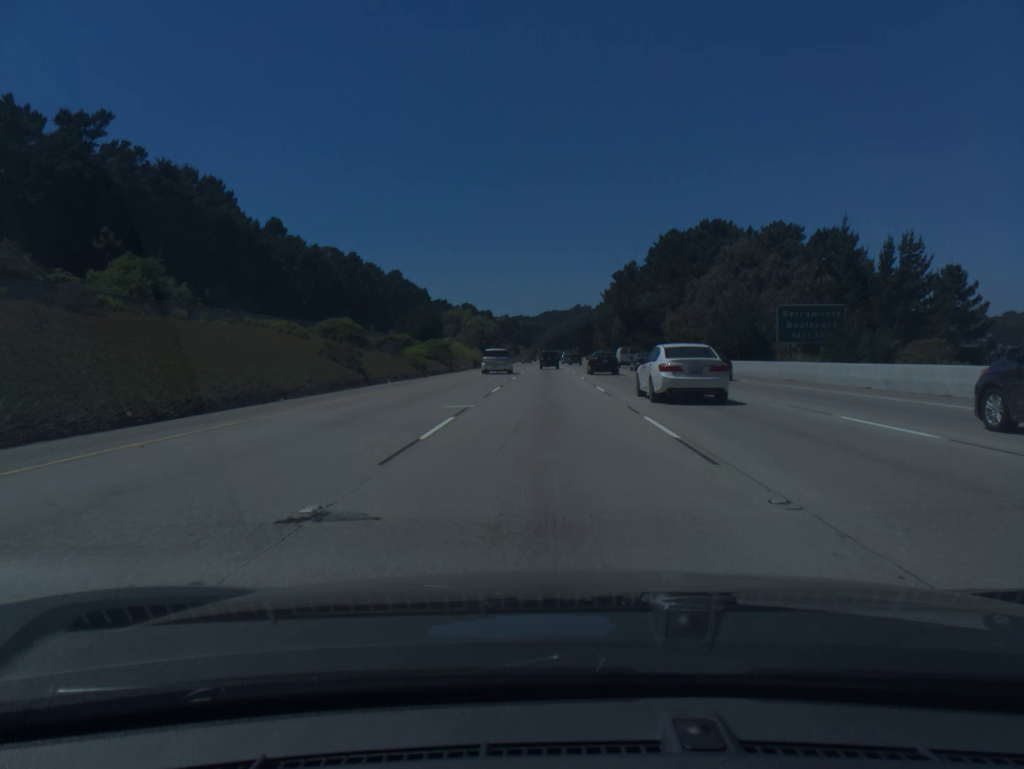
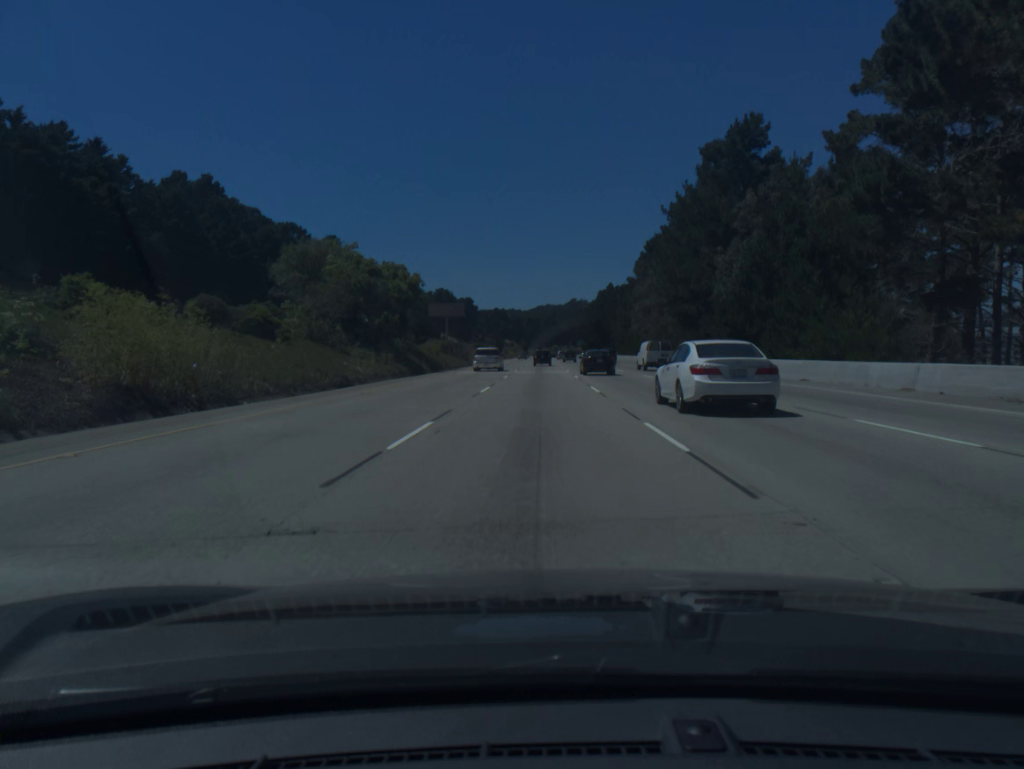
(+0.5, +89.0) m; 0°
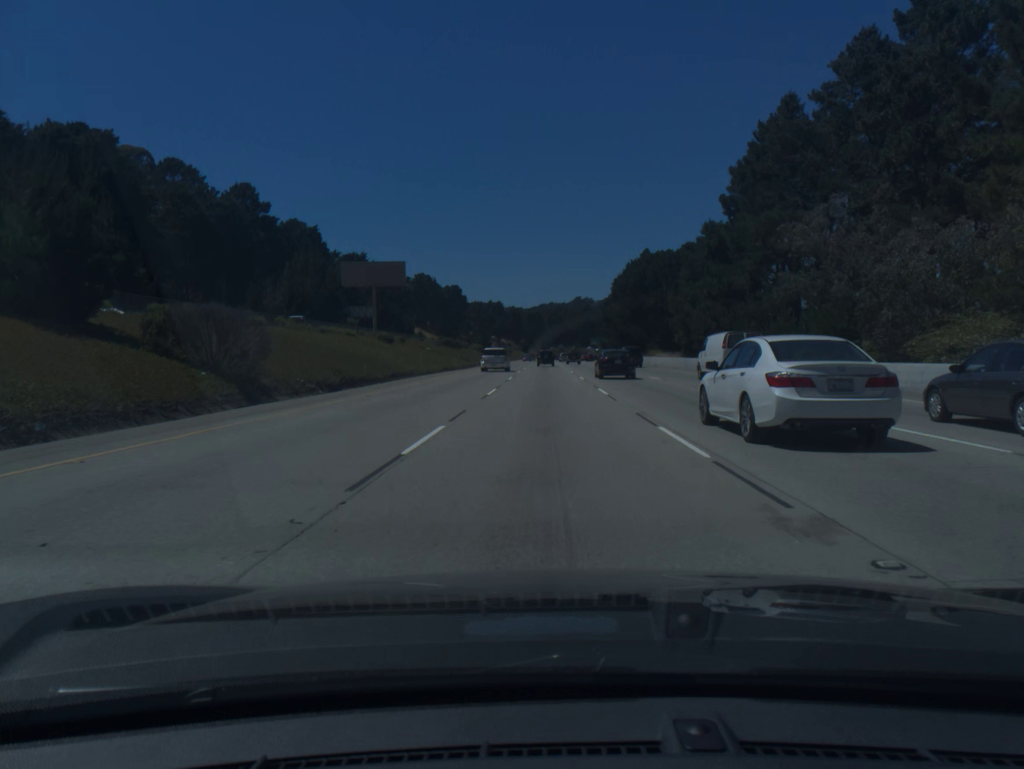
(-0.4, +73.2) m; 0°
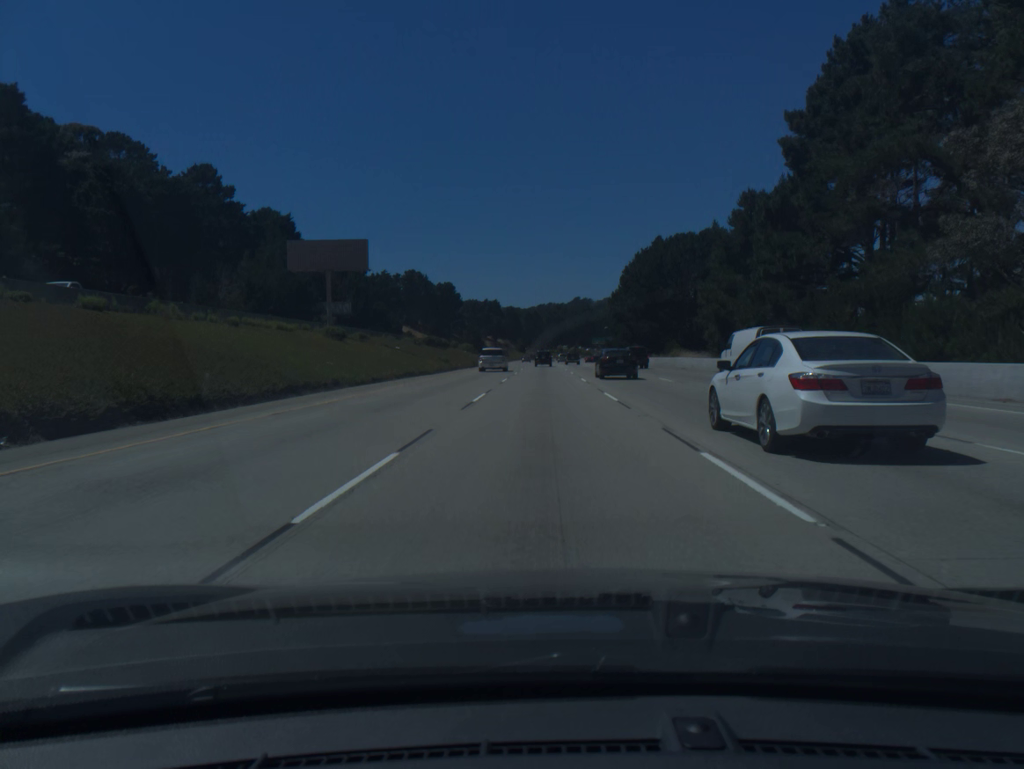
(0.0, +18.5) m; 0°
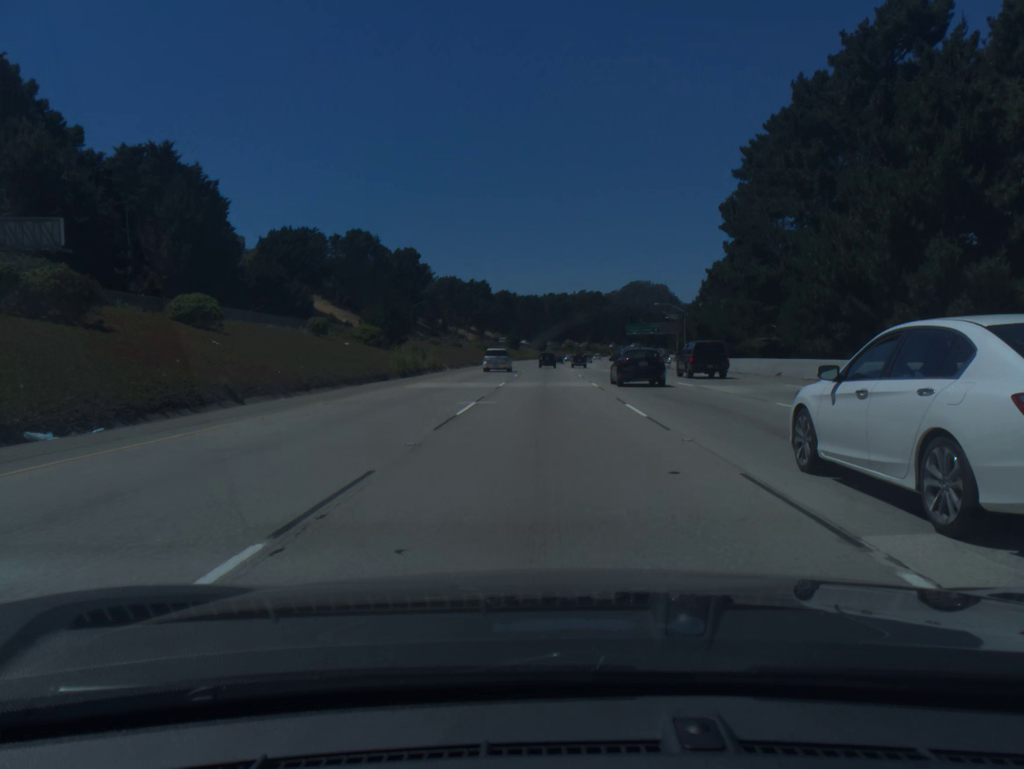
(-0.1, +92.3) m; 0°
